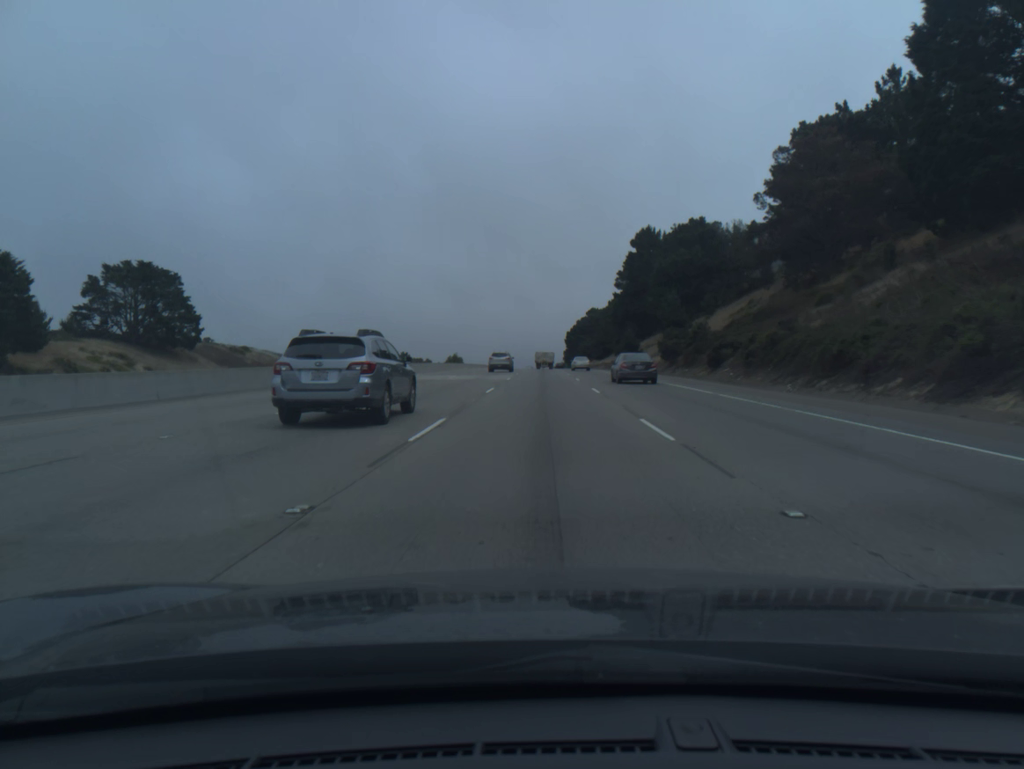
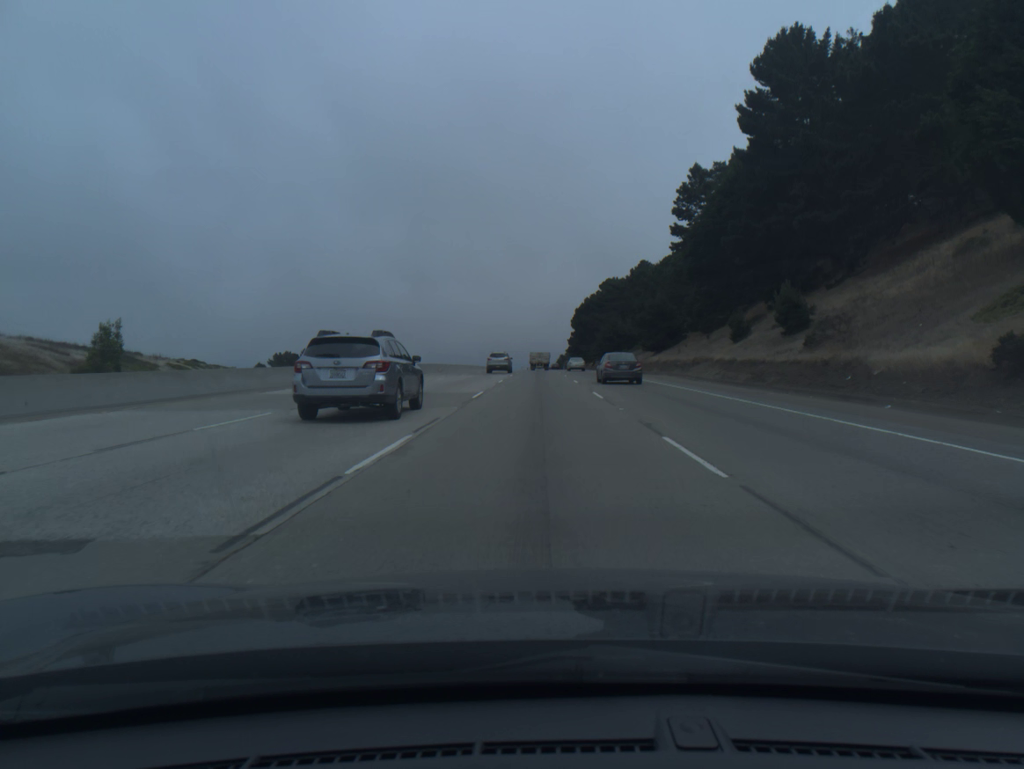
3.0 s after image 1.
(+0.4, +90.9) m; 0°
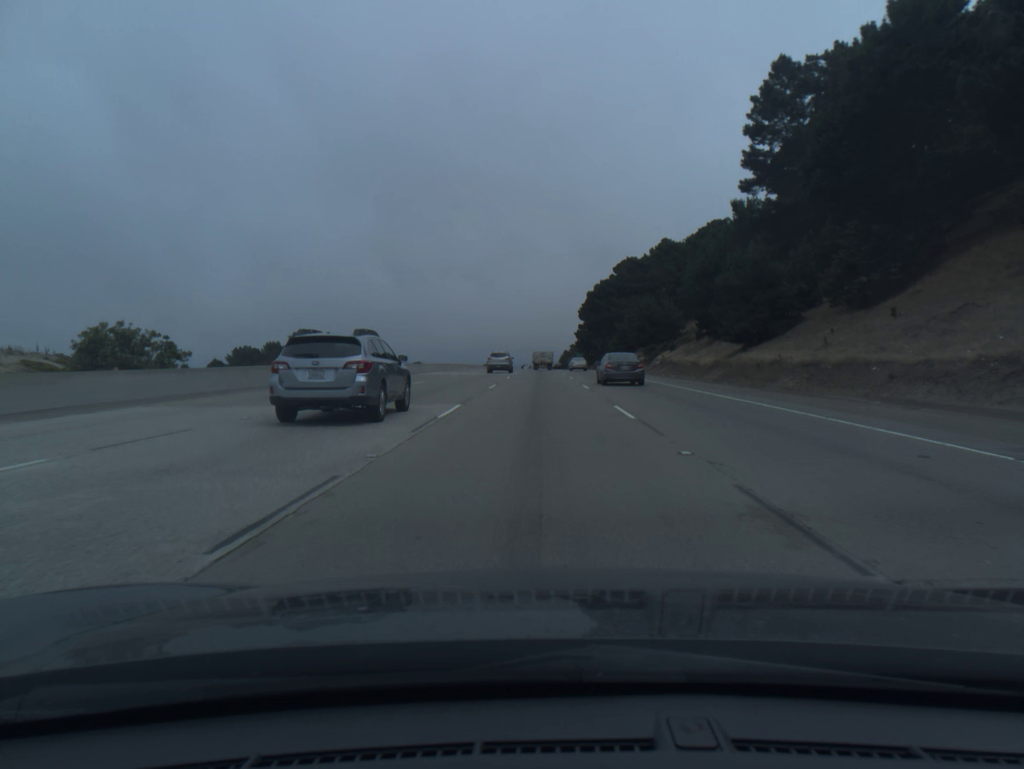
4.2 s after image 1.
(0.0, +37.0) m; 0°
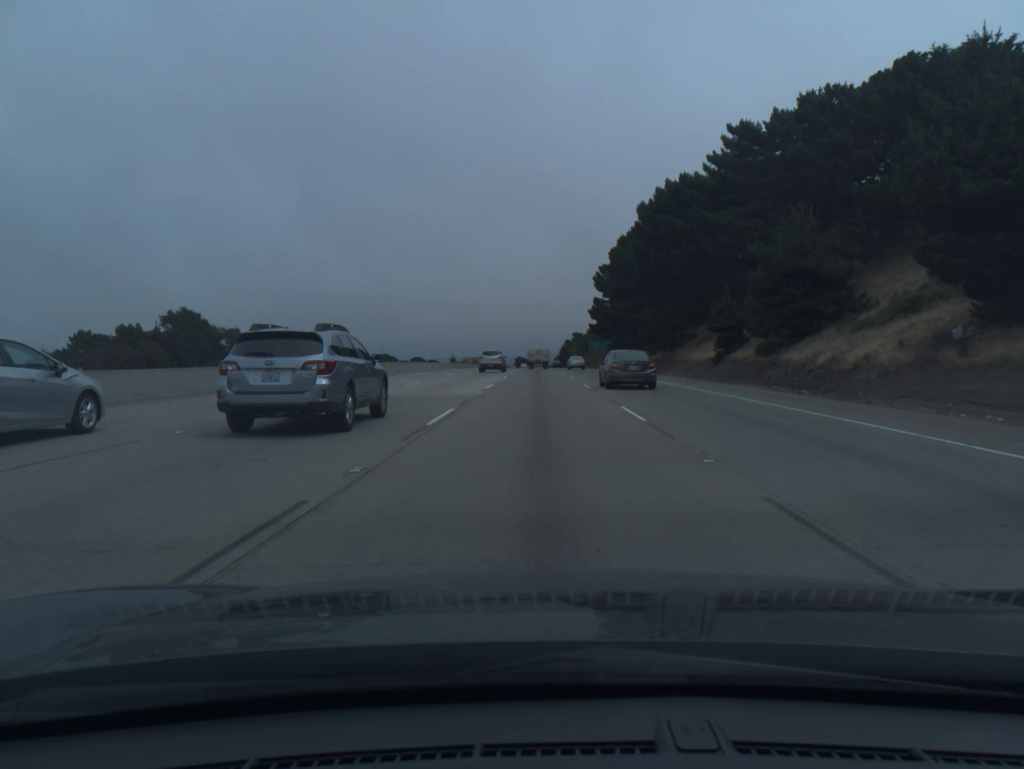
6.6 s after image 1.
(0.0, +74.7) m; 0°
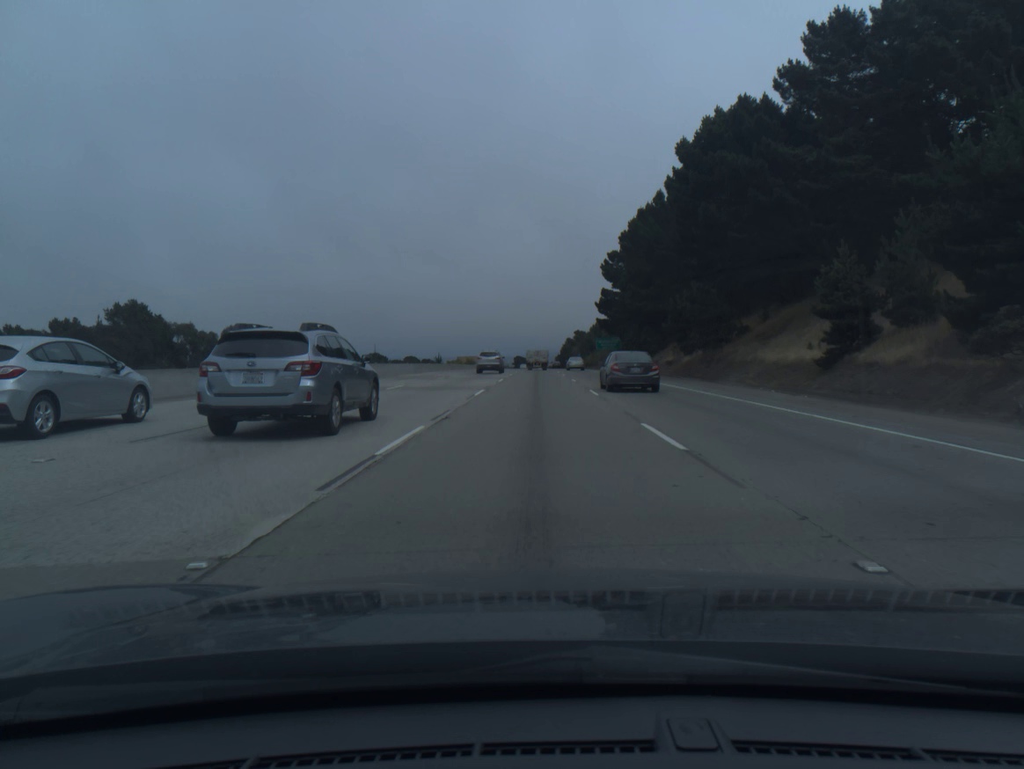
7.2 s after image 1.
(0.0, +18.8) m; 0°
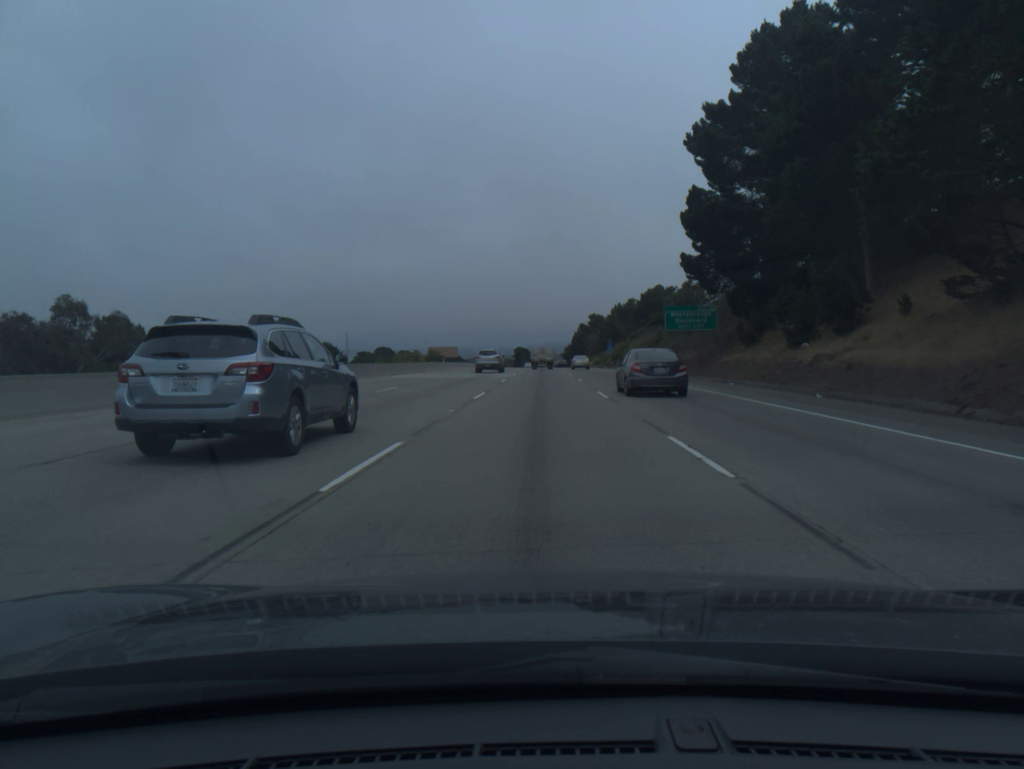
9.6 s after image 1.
(-0.2, +75.3) m; 0°
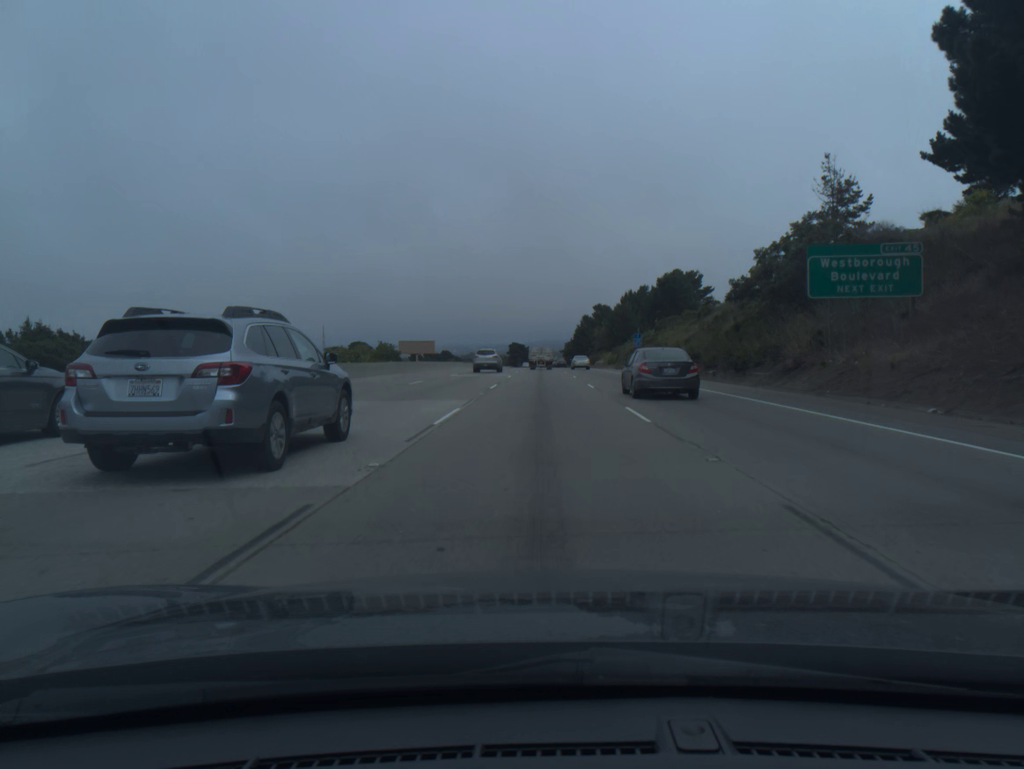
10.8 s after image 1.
(0.0, +37.5) m; 0°
